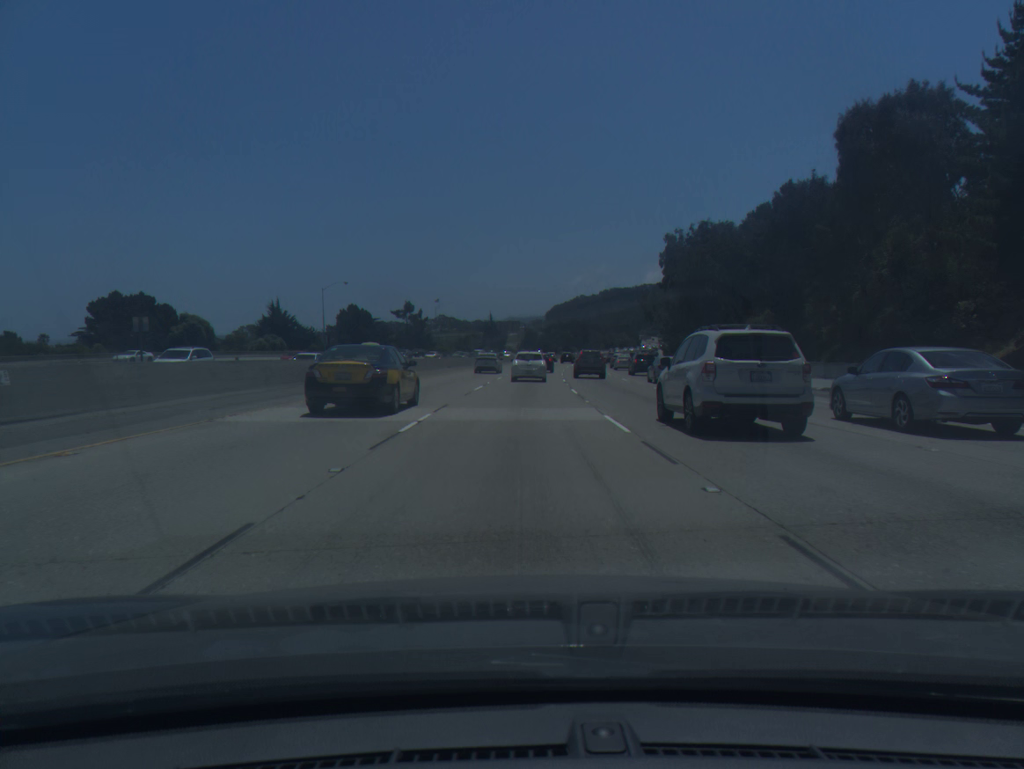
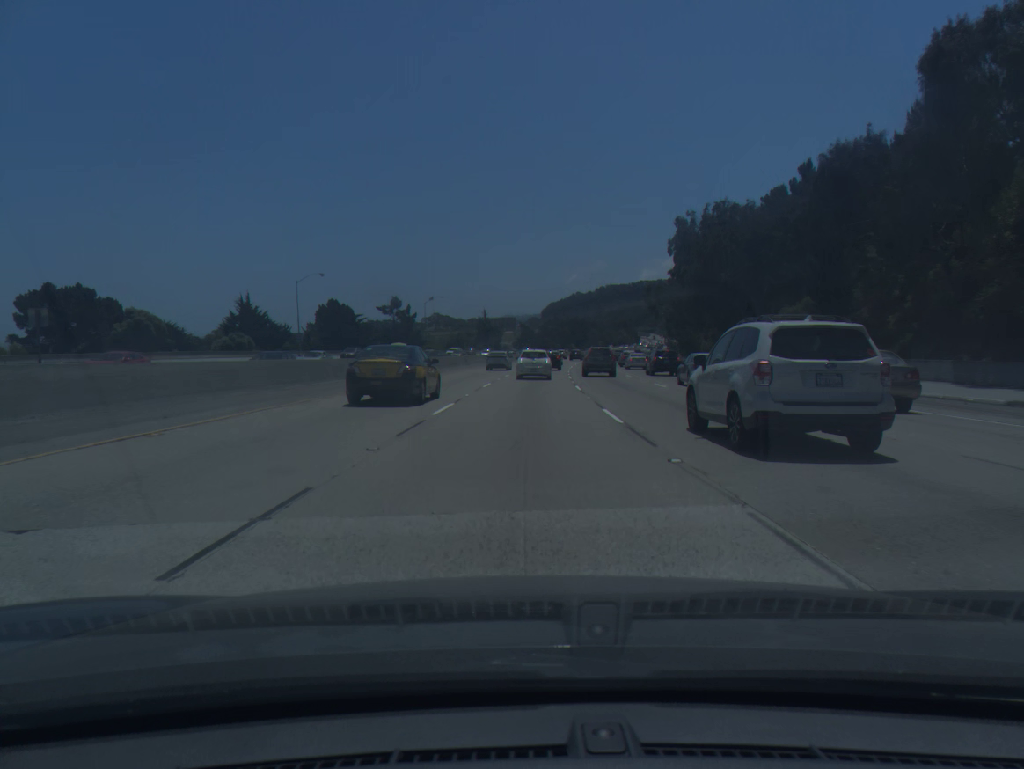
(0.0, +12.7) m; 0°
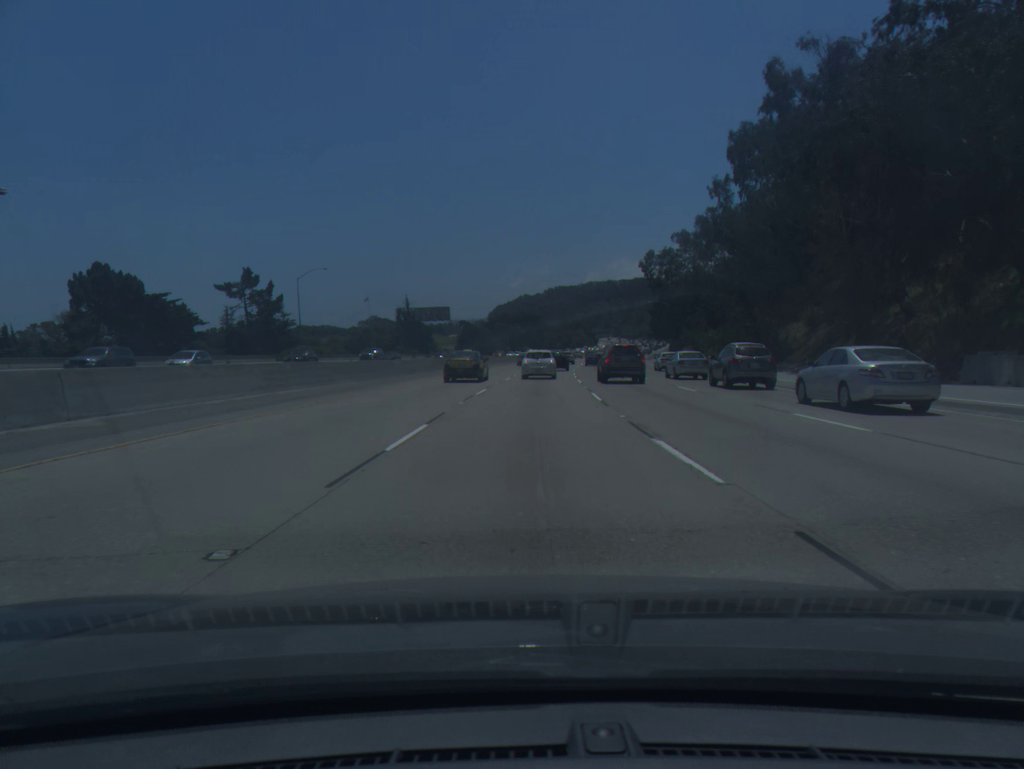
(+1.9, +63.6) m; +4°
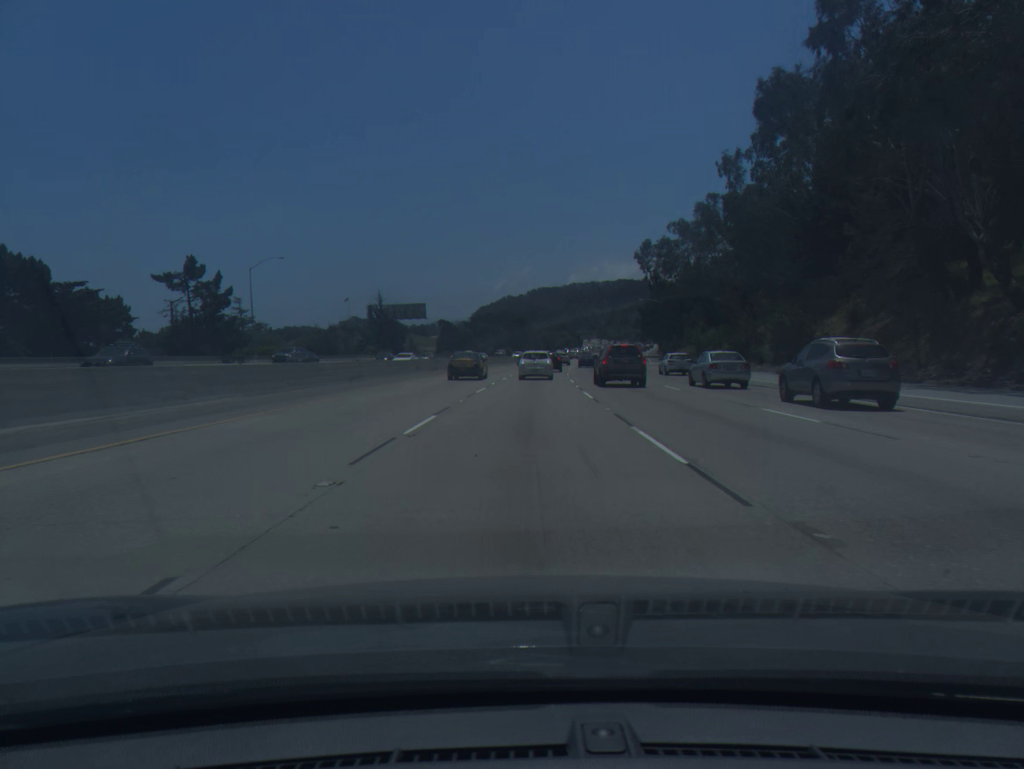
(+0.1, +12.7) m; +1°
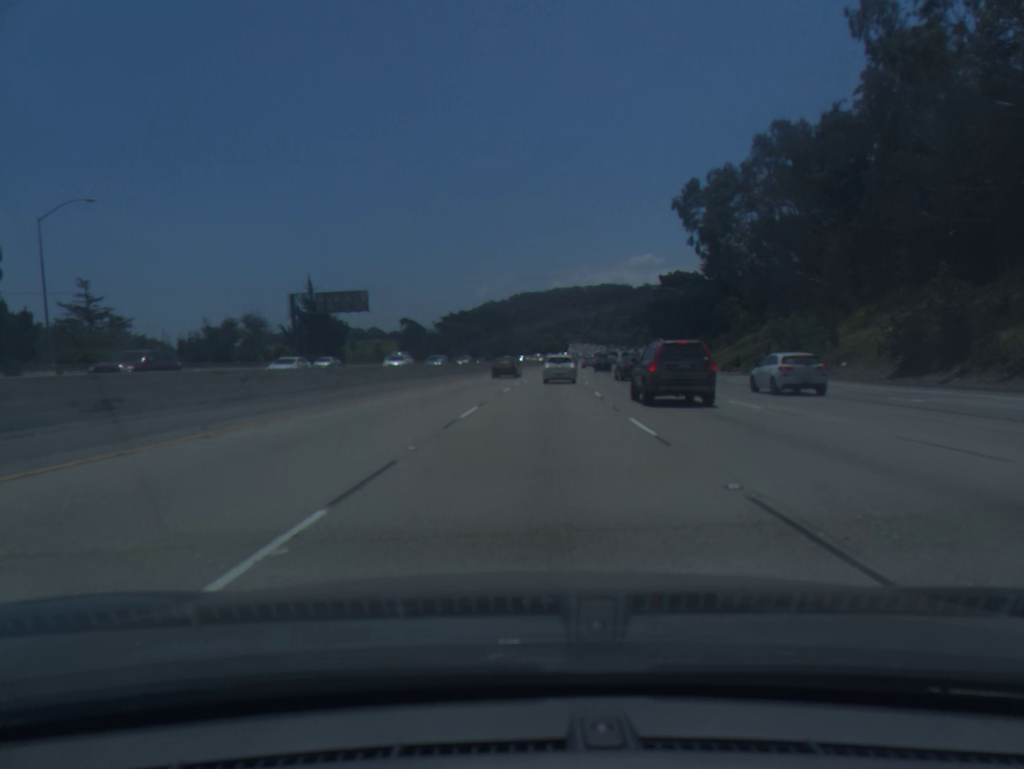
(+0.7, +38.9) m; +1°
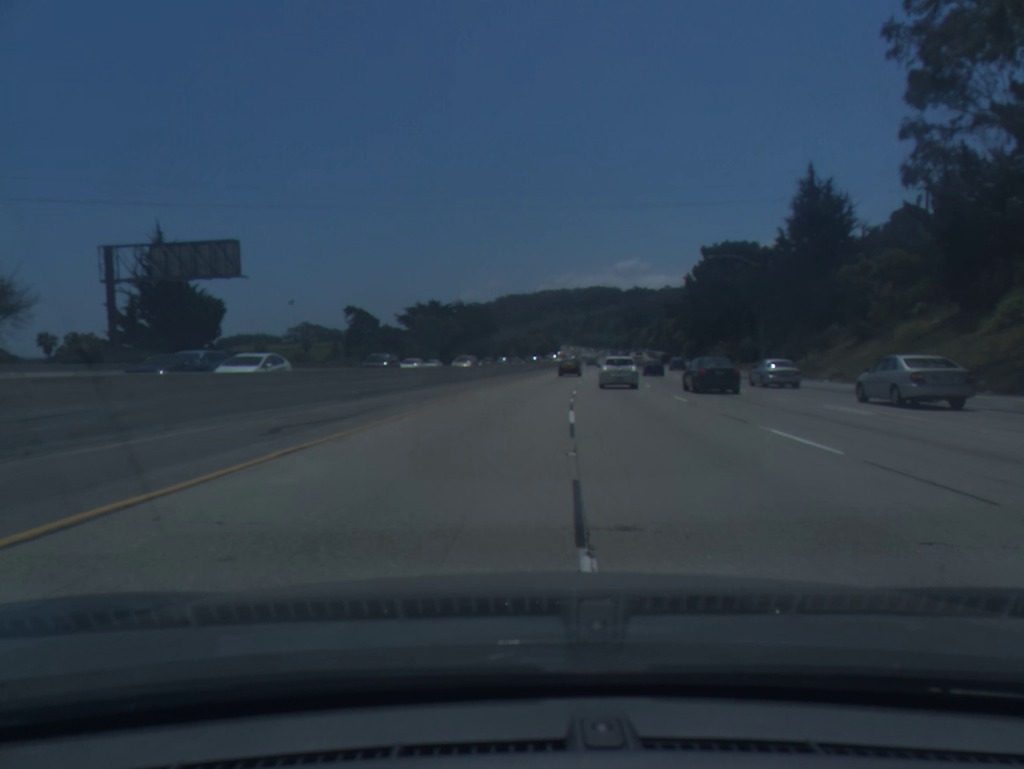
(-0.1, +44.3) m; +1°
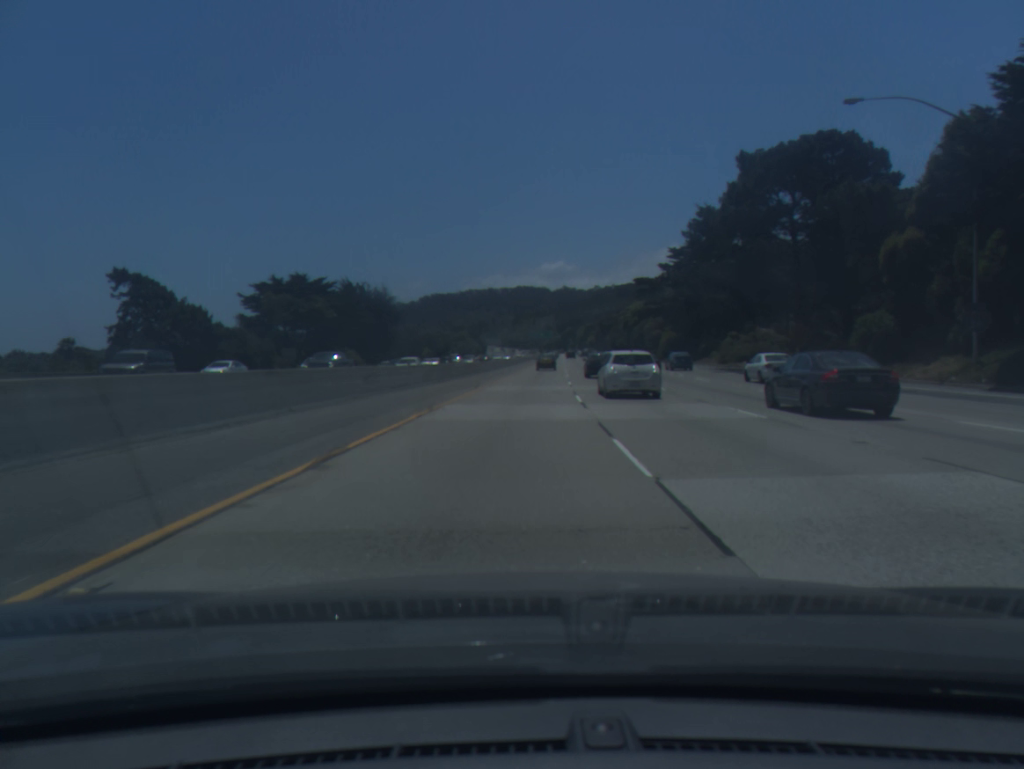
(+2.9, +51.1) m; +5°
